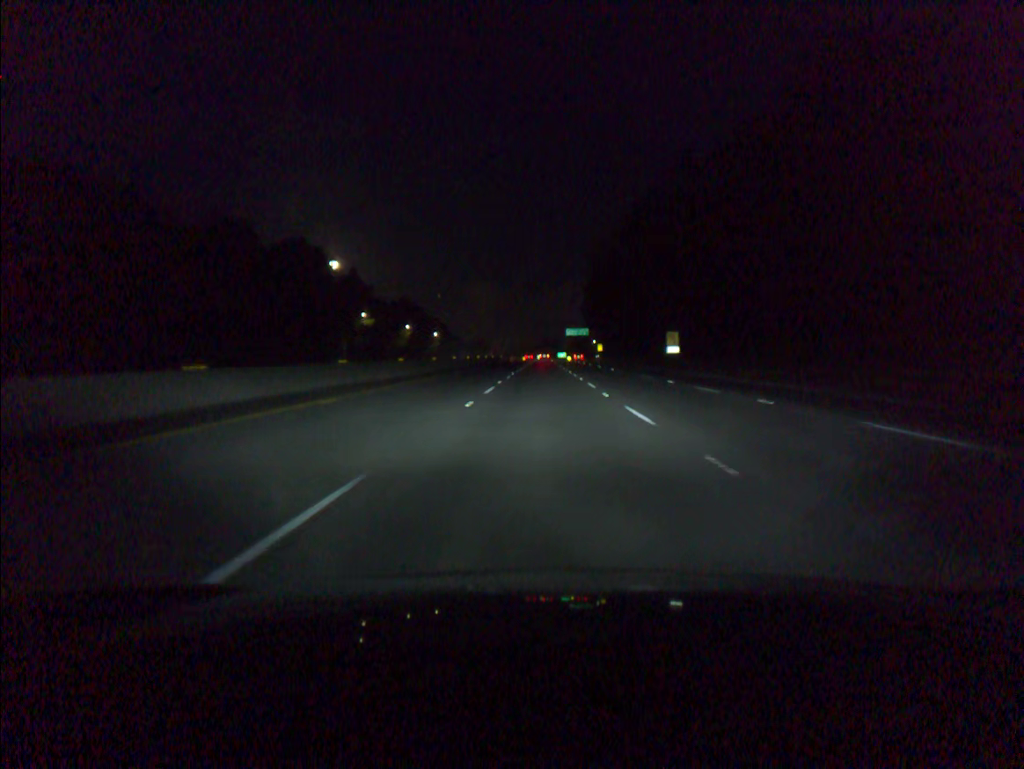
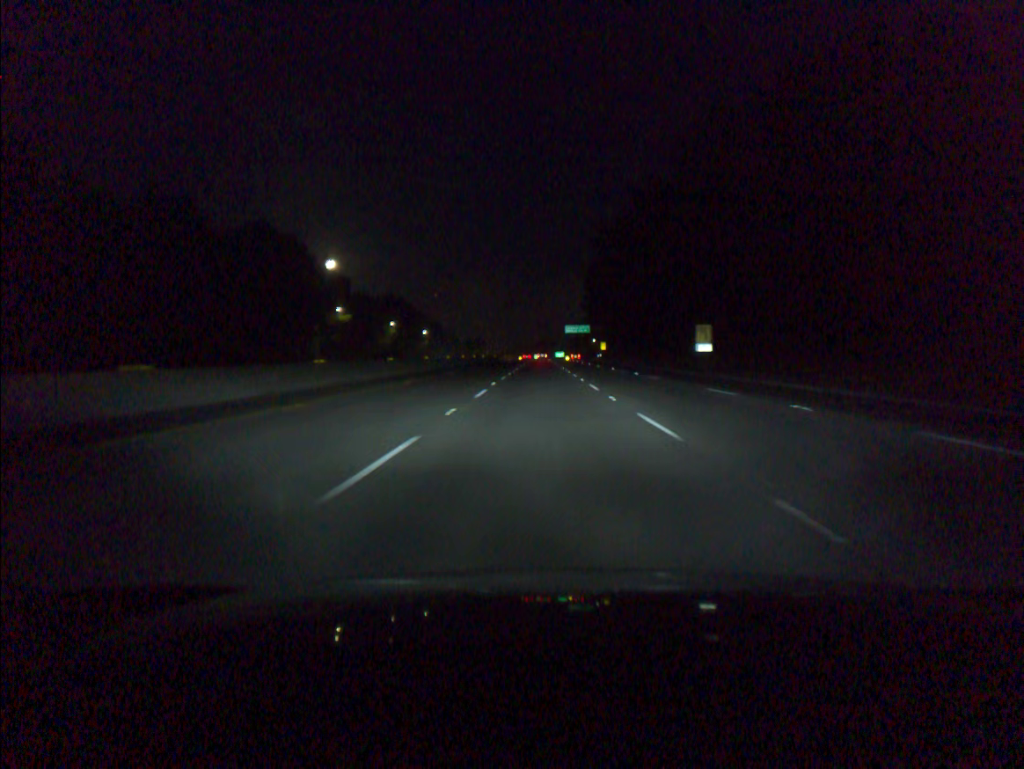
(0.0, +17.4) m; 0°
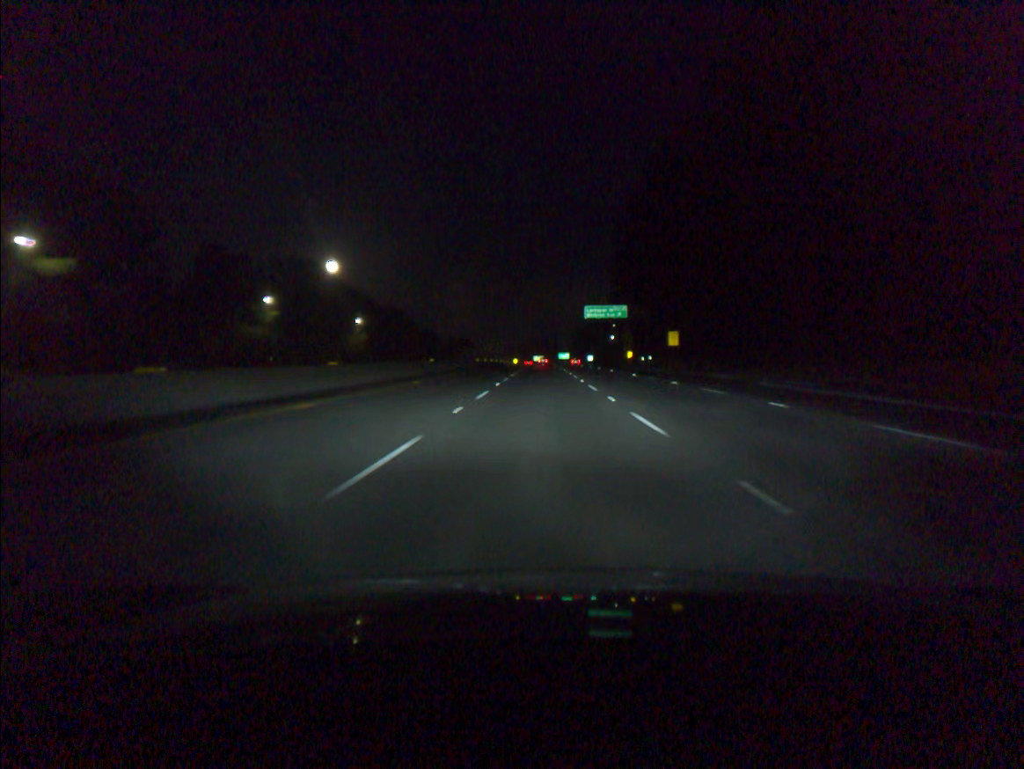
(+0.1, +86.7) m; 0°
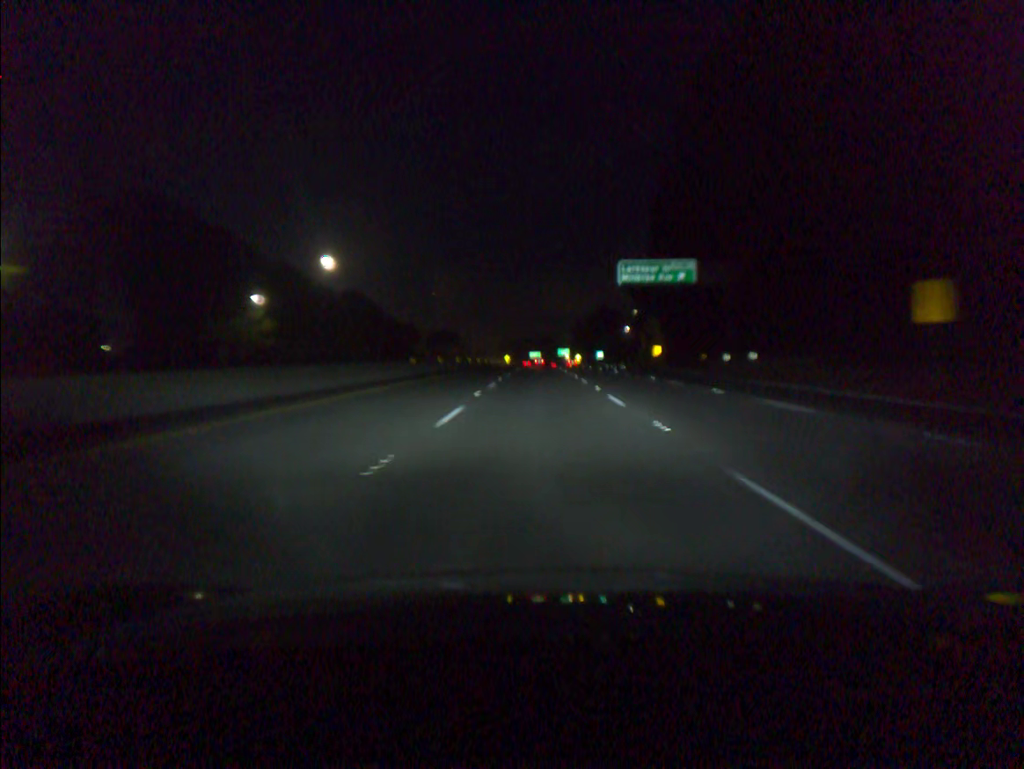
(+0.1, +51.9) m; 0°
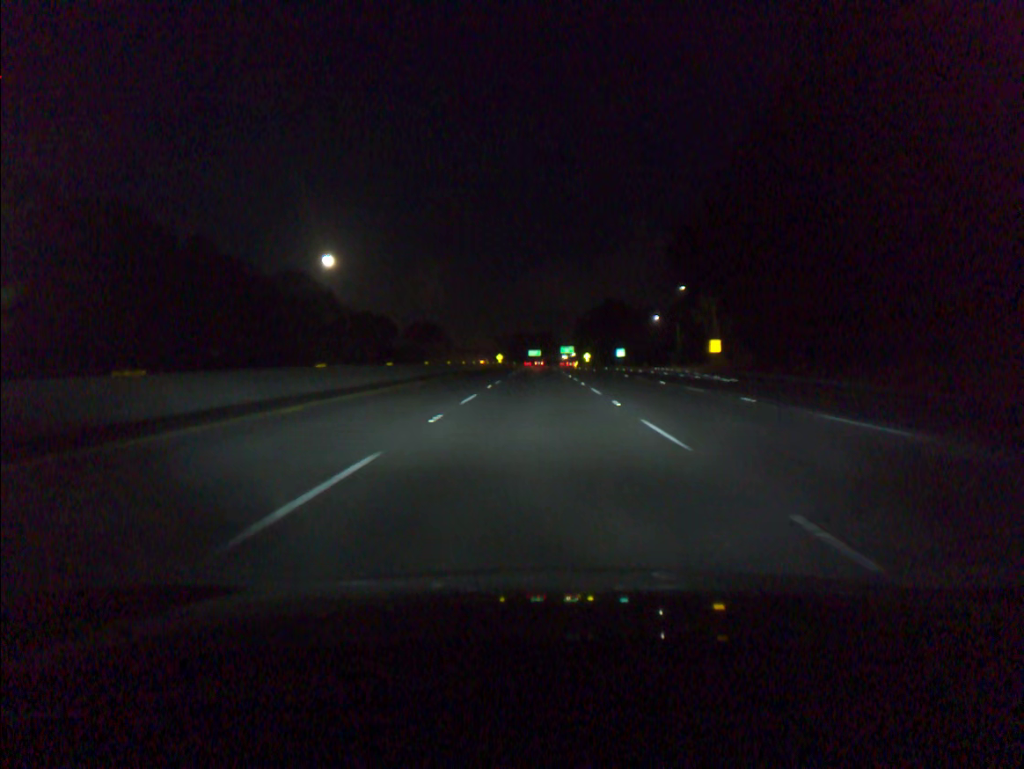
(+0.1, +51.9) m; 0°
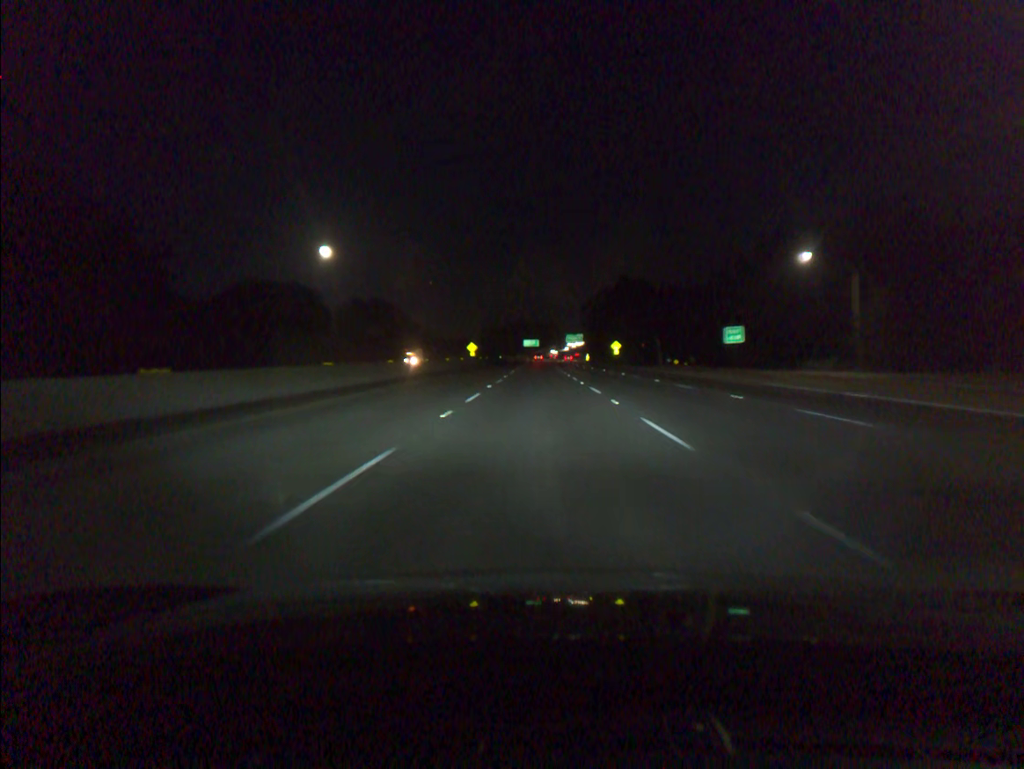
(0.0, +86.9) m; 0°
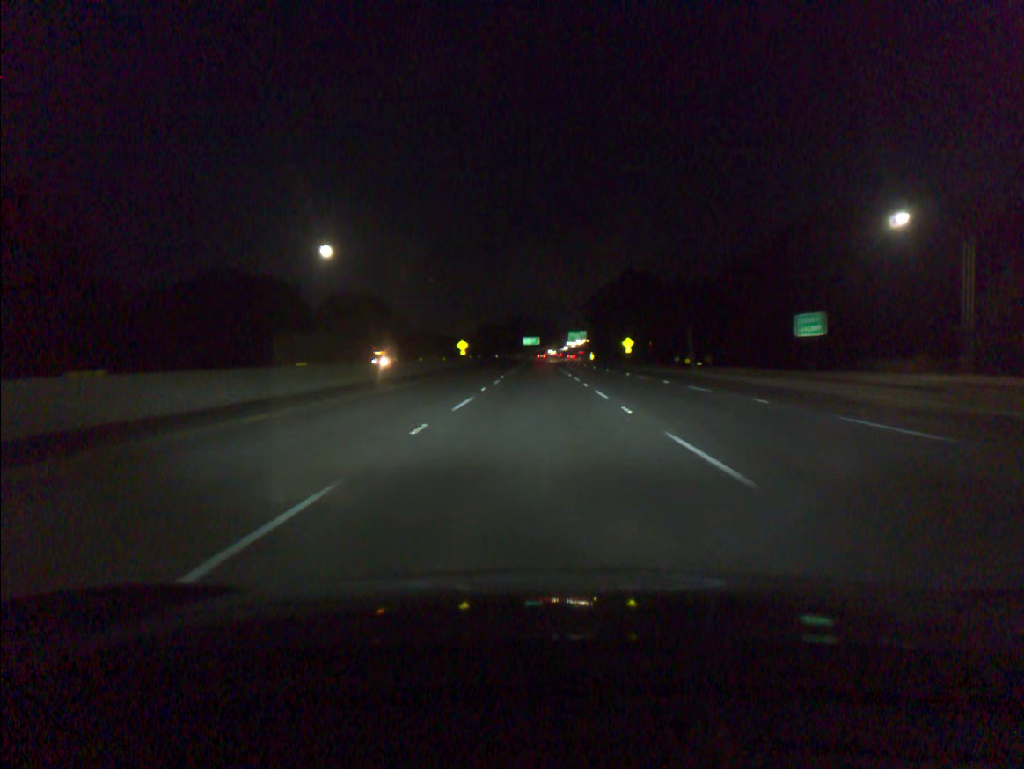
(0.0, +17.4) m; 0°
